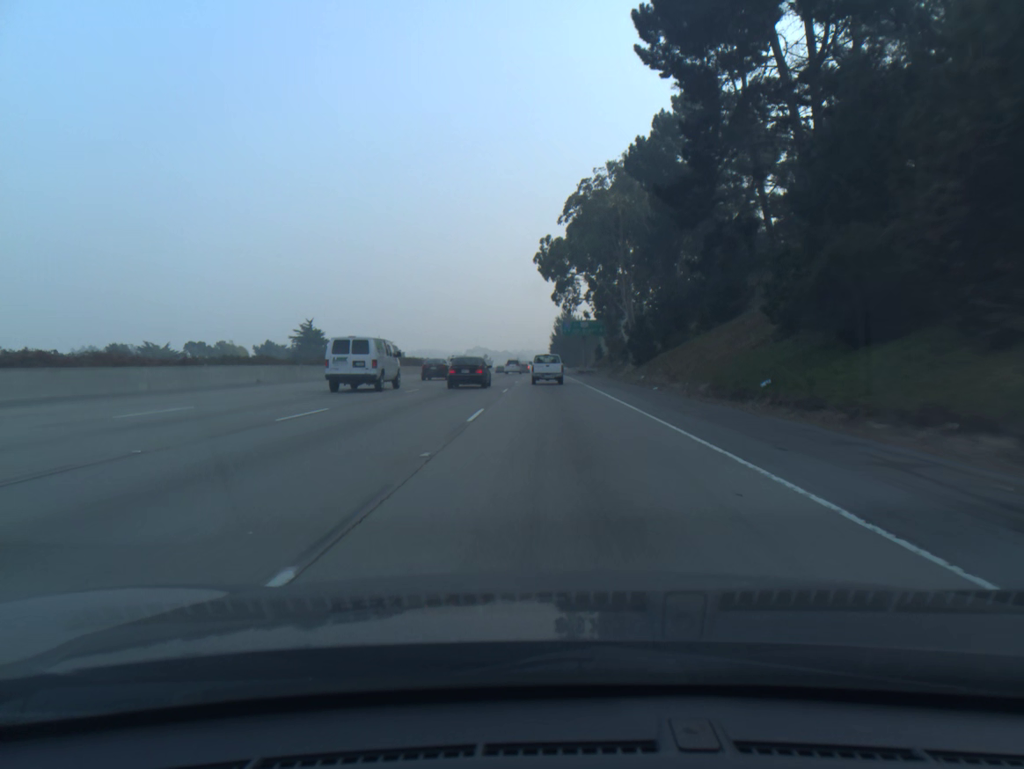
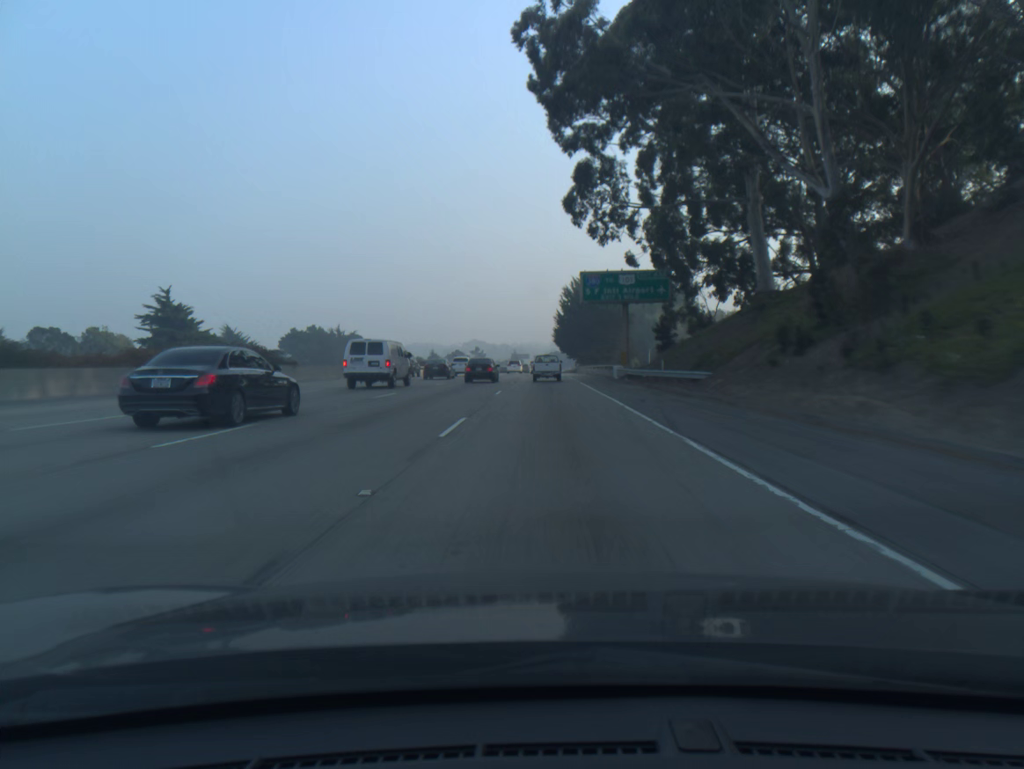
(+0.1, +61.4) m; 0°
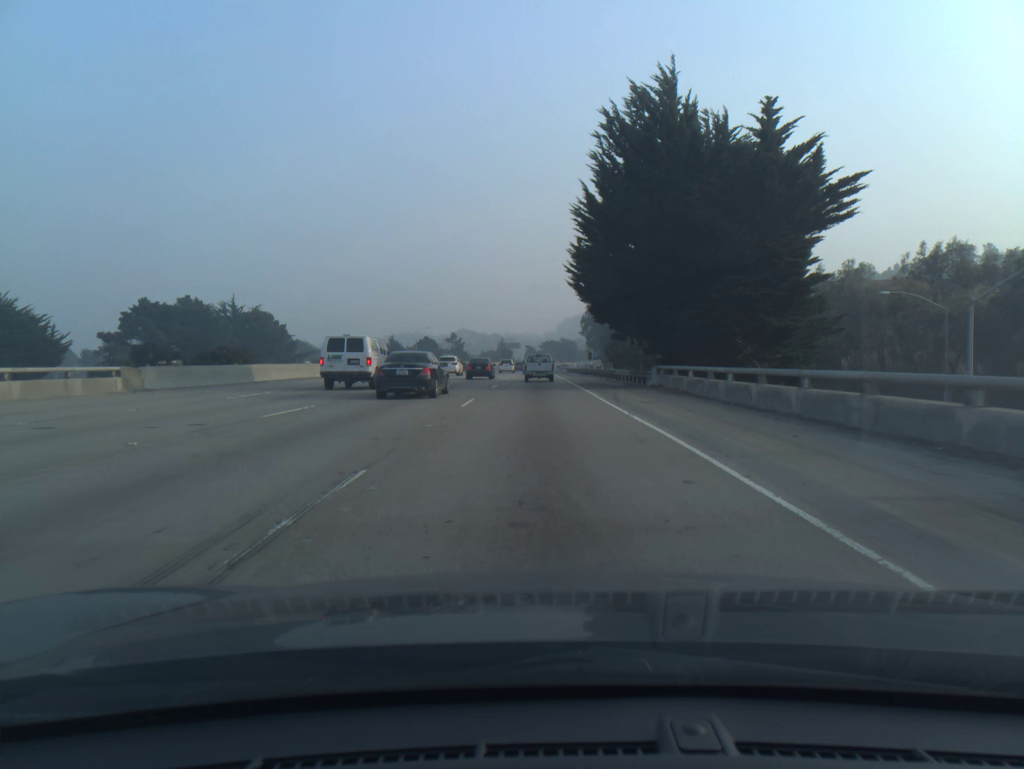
(+0.2, +80.9) m; +1°
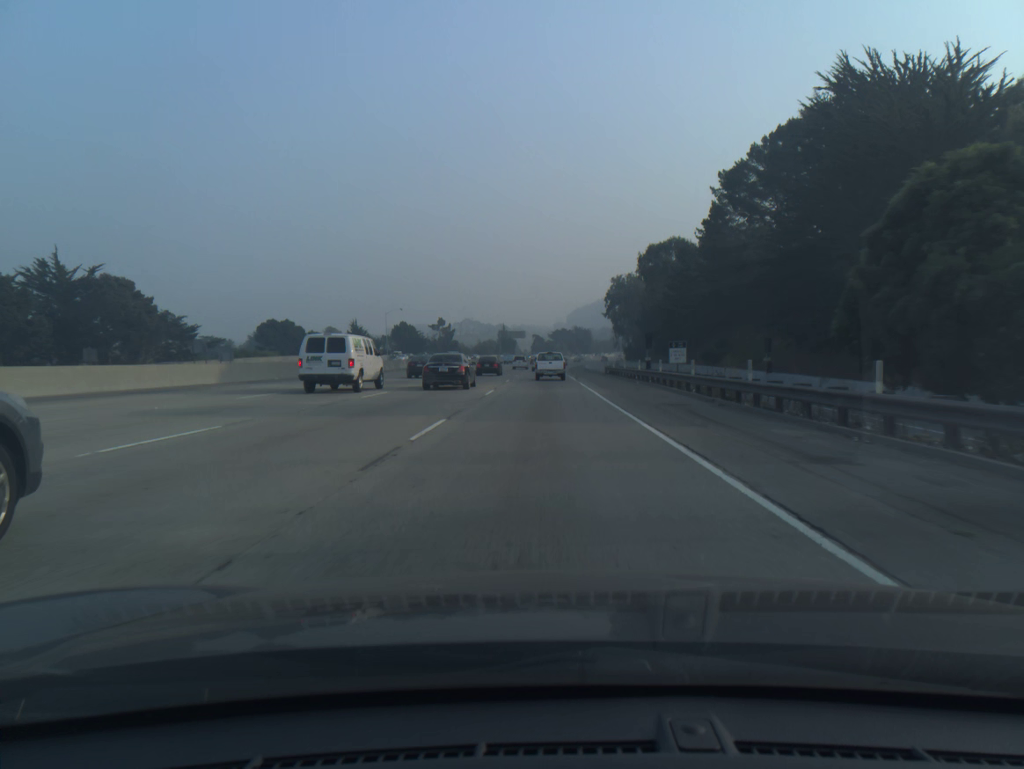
(-0.3, +65.1) m; -1°
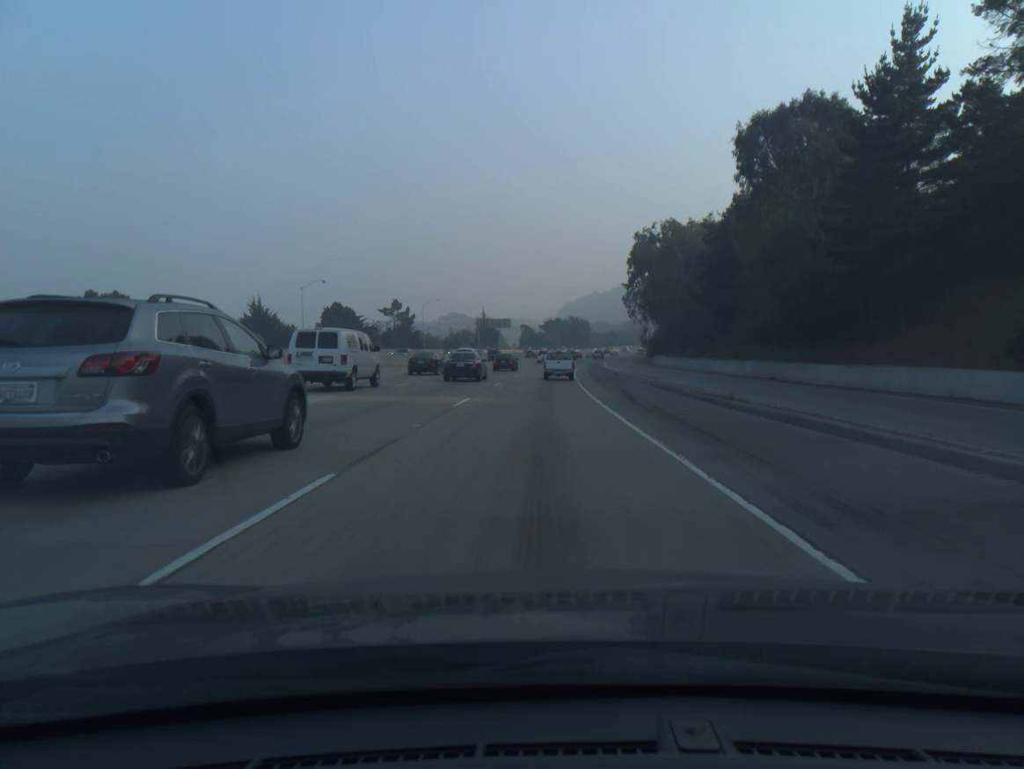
(+0.3, +65.4) m; +1°
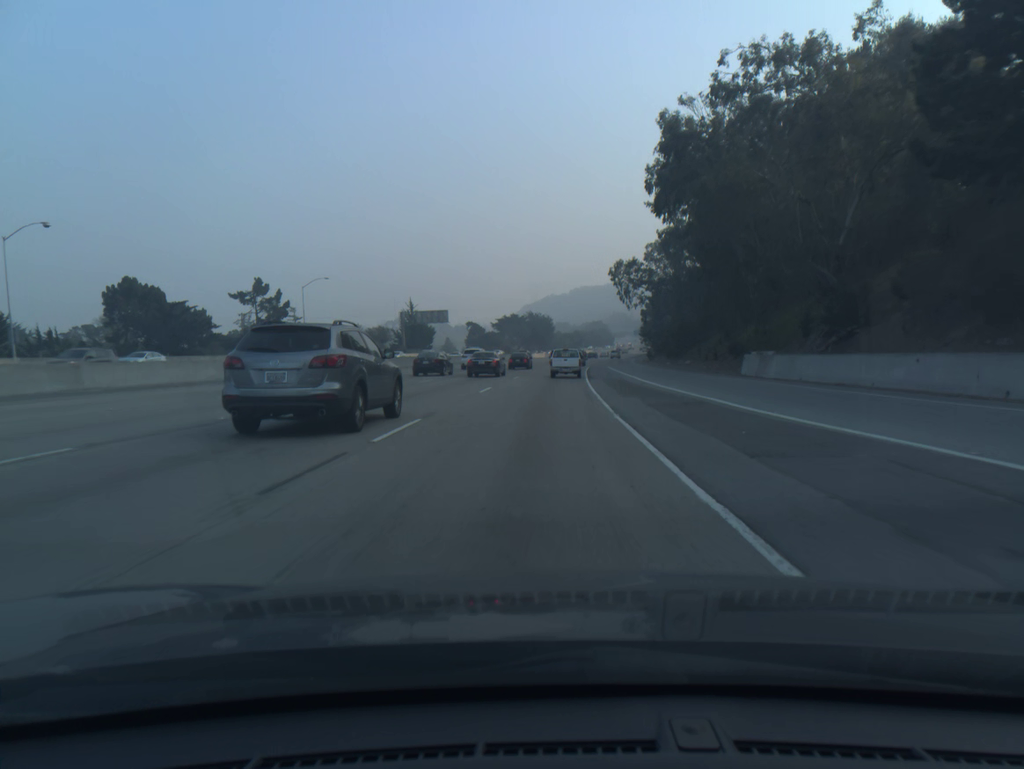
(+1.5, +66.3) m; +3°
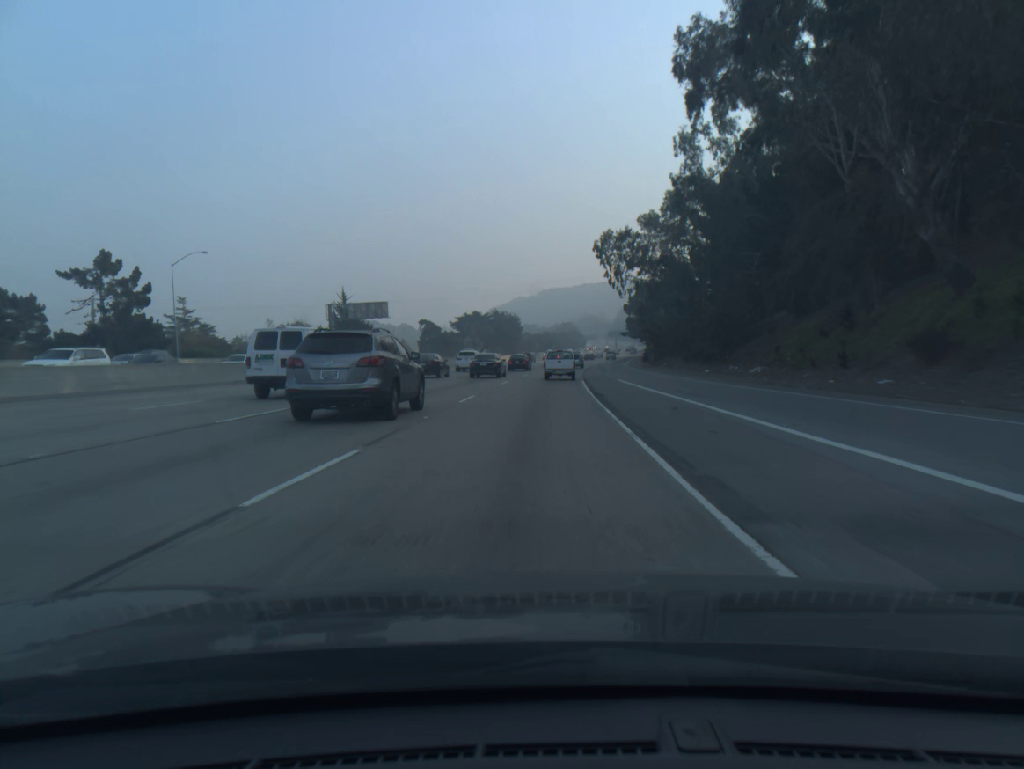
(+0.7, +33.5) m; +2°
